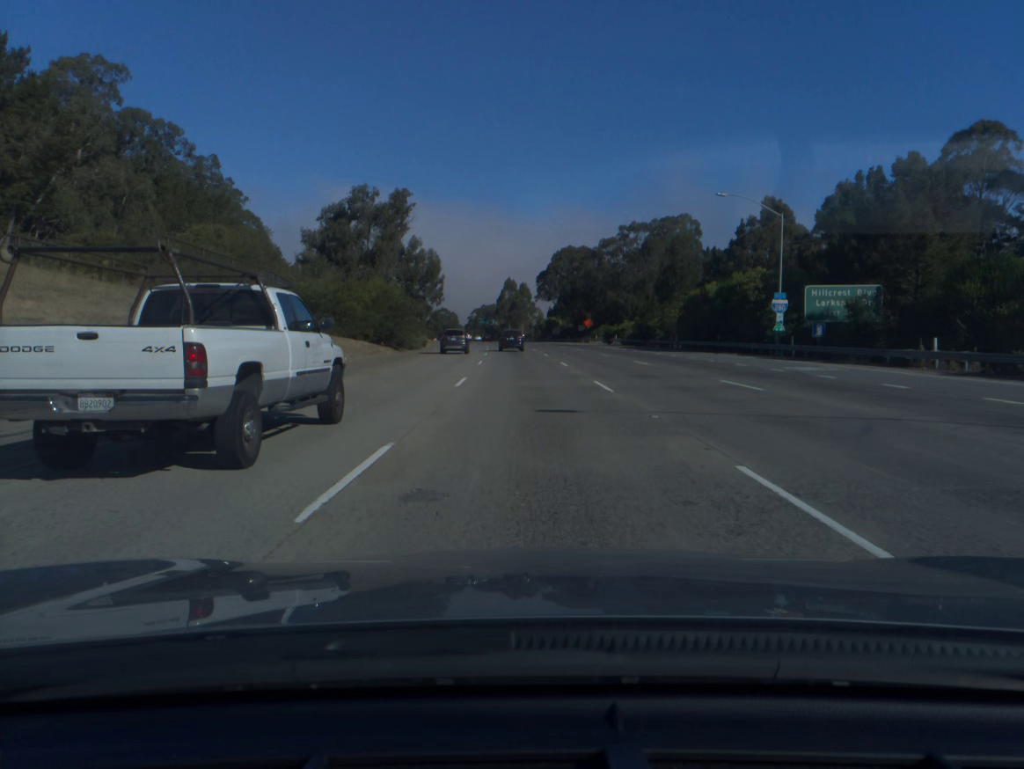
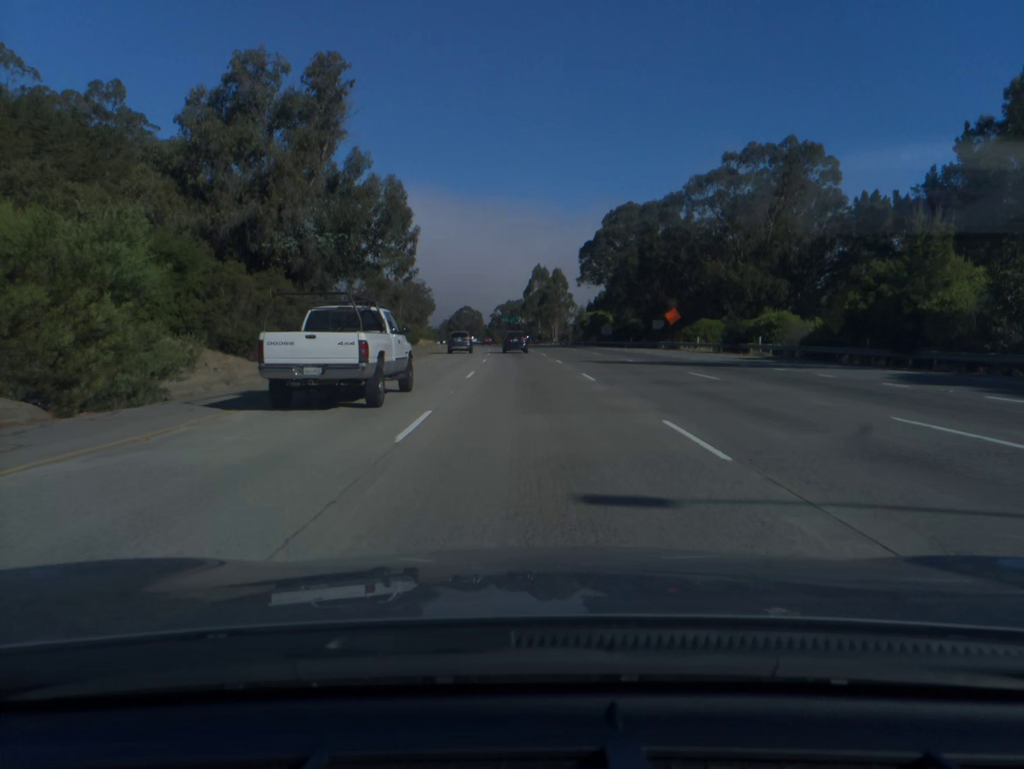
(-1.0, +54.3) m; -2°
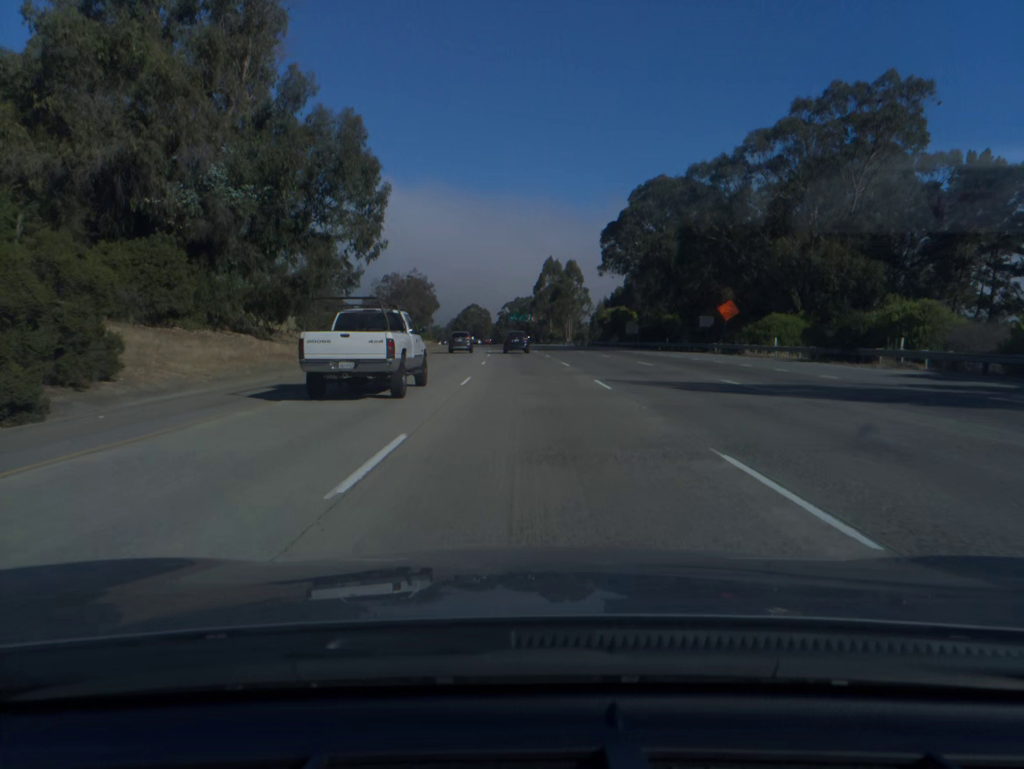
(-0.1, +18.0) m; -1°
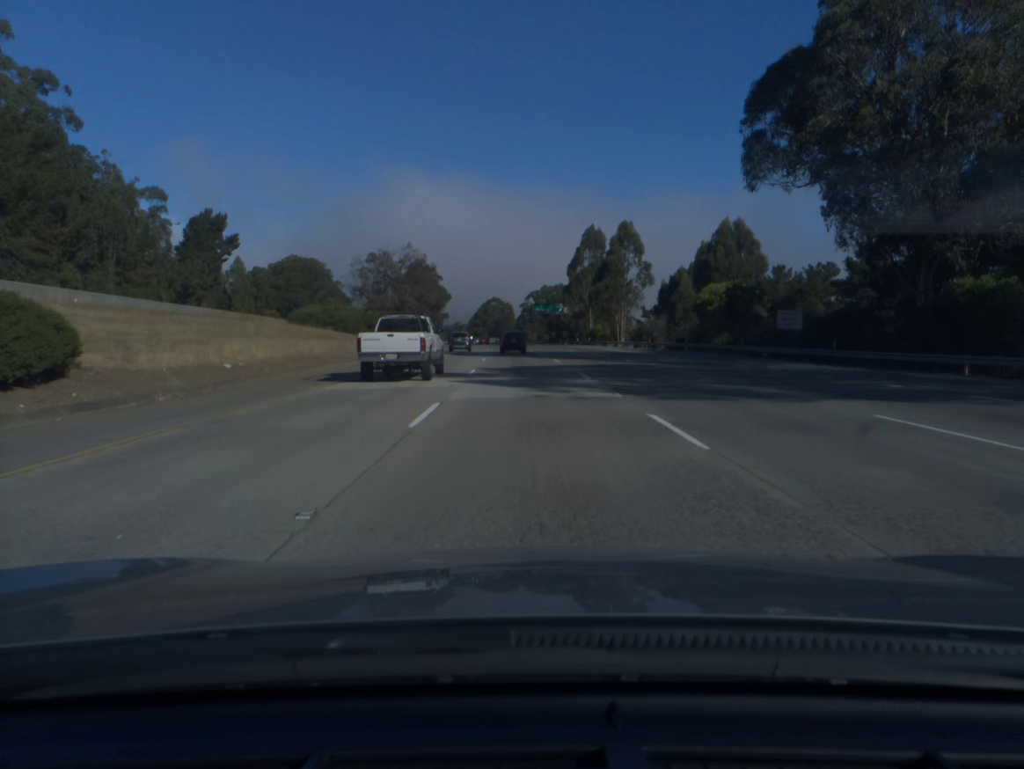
(-0.8, +53.9) m; -2°
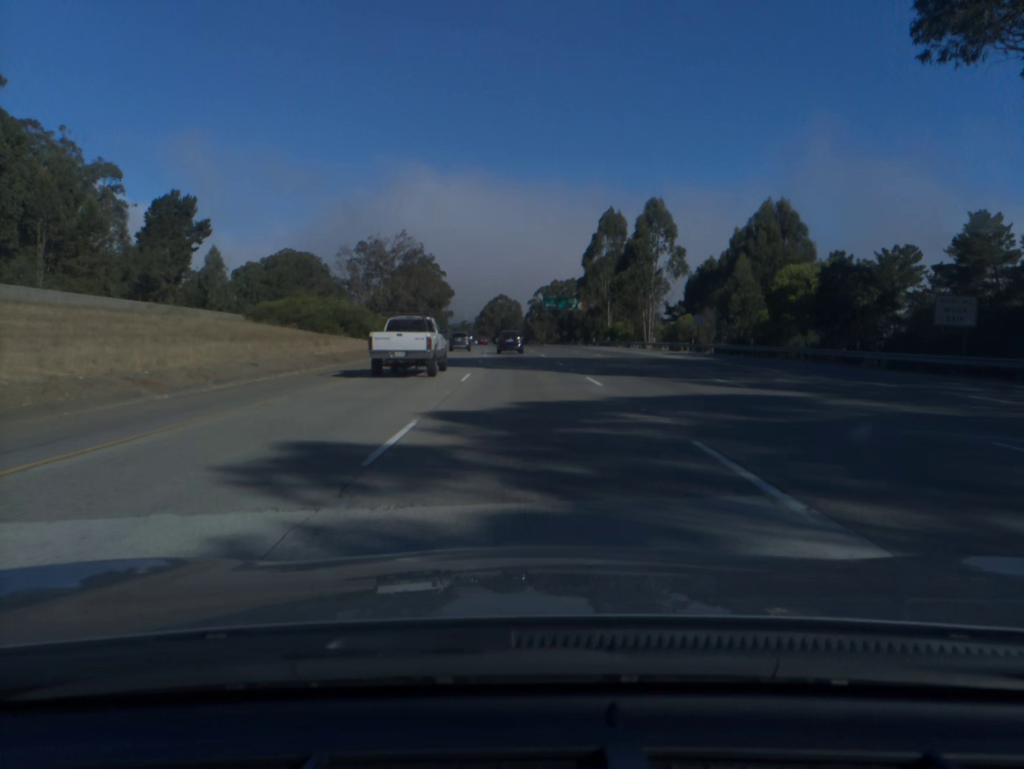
(-0.1, +17.9) m; -1°
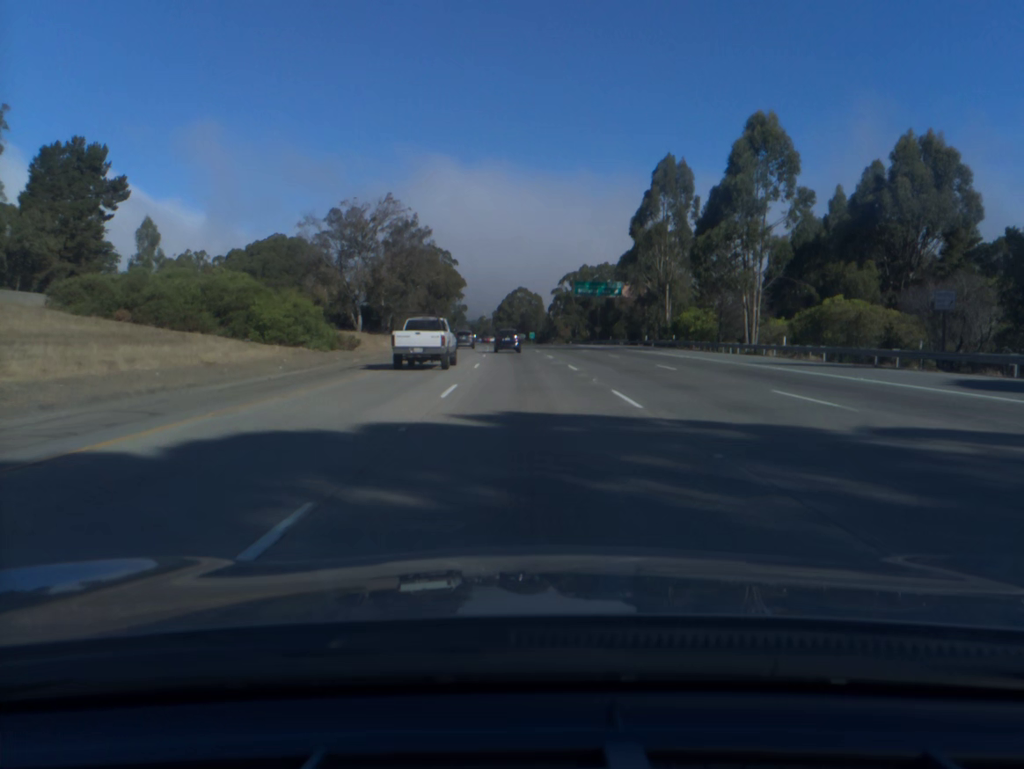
(-0.4, +35.8) m; -1°
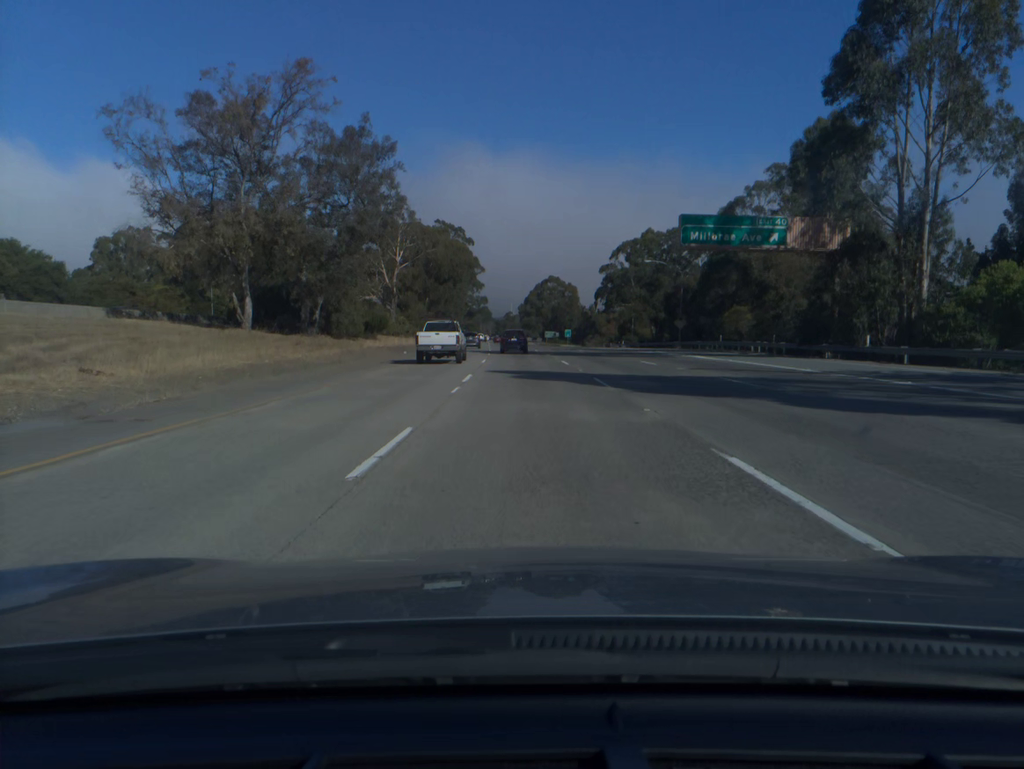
(-1.0, +53.0) m; -2°
